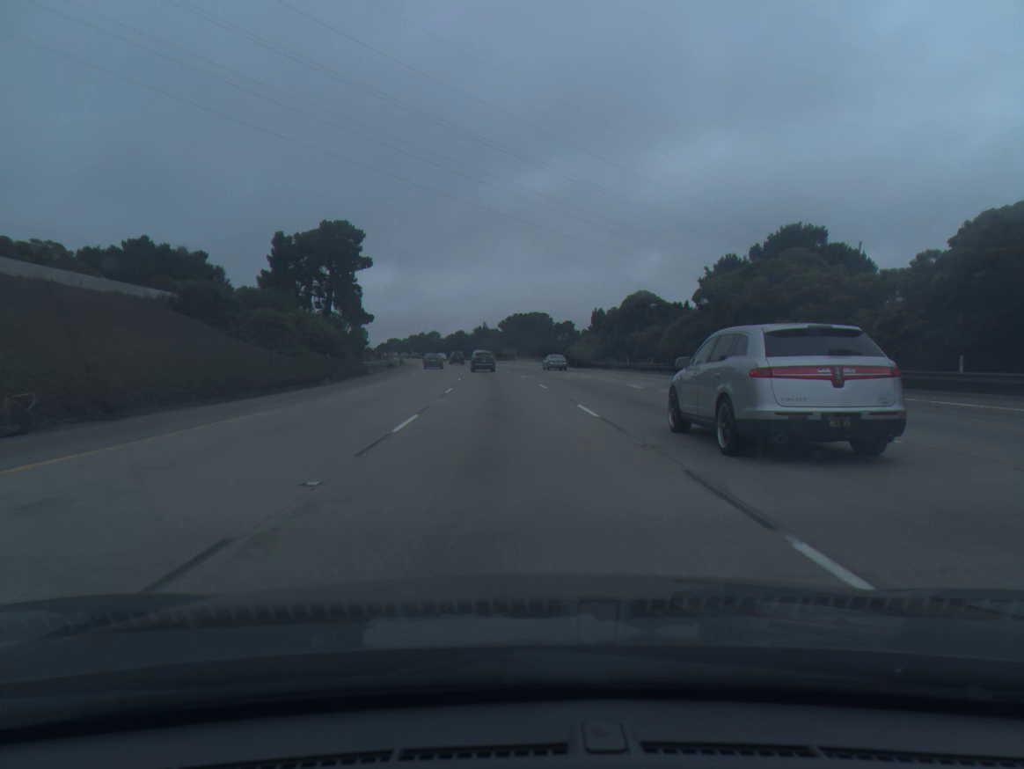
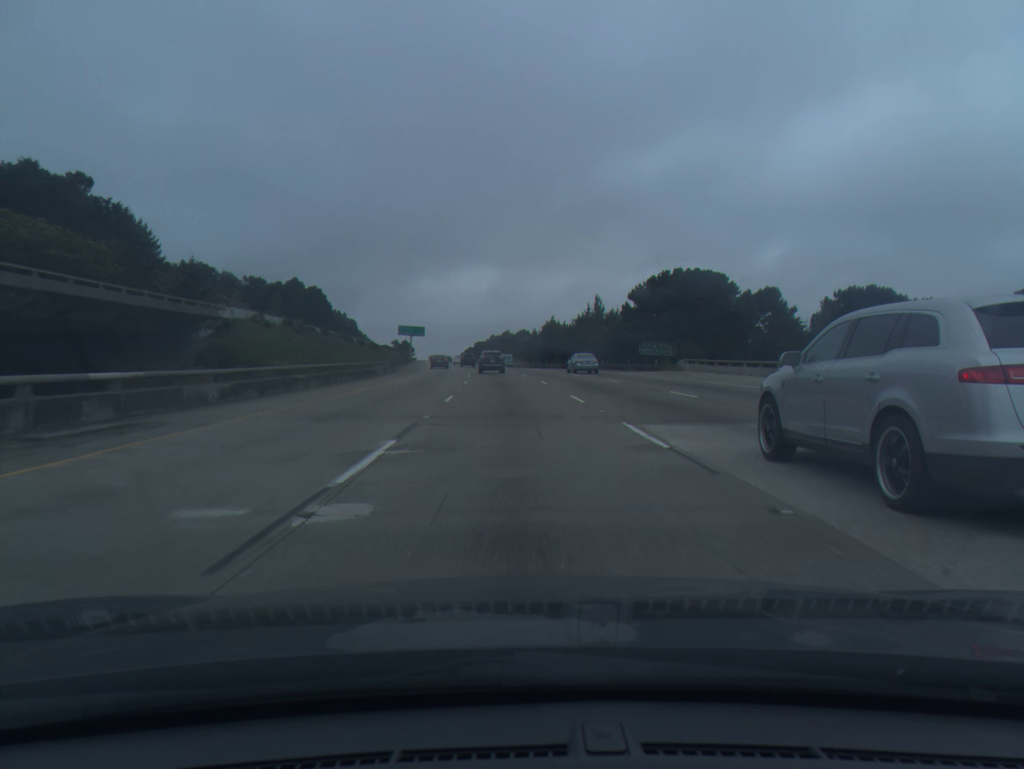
(-6.0, +93.1) m; -7°
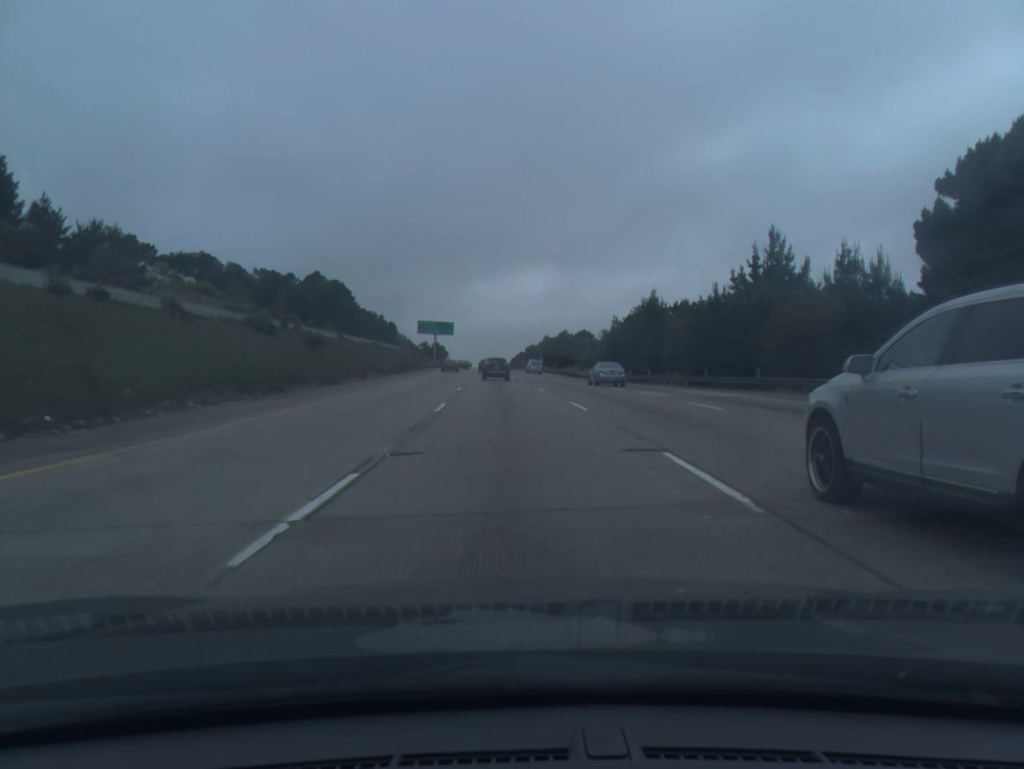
(-1.8, +55.6) m; -4°
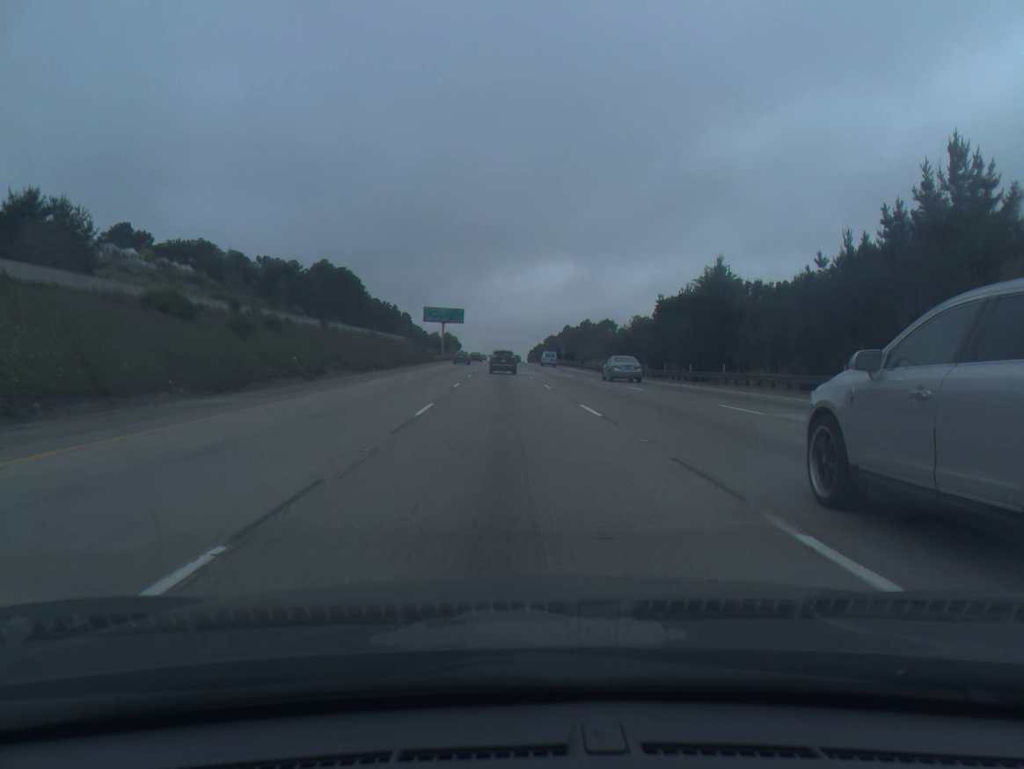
(-0.2, +18.3) m; -1°
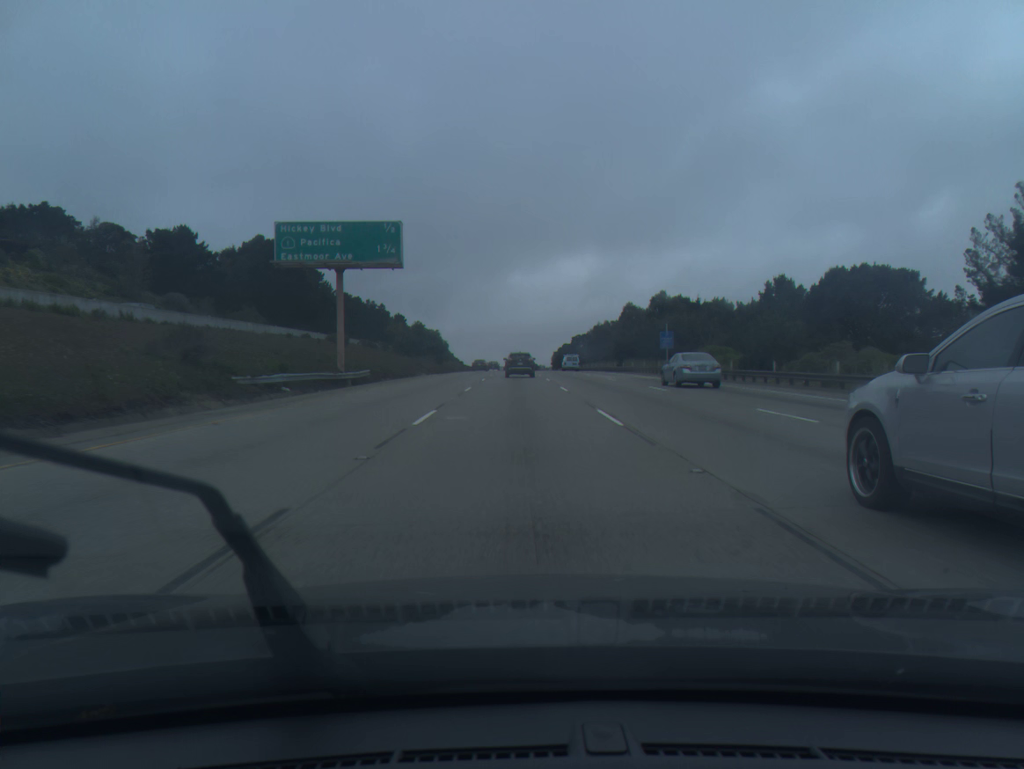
(-2.4, +89.6) m; -1°
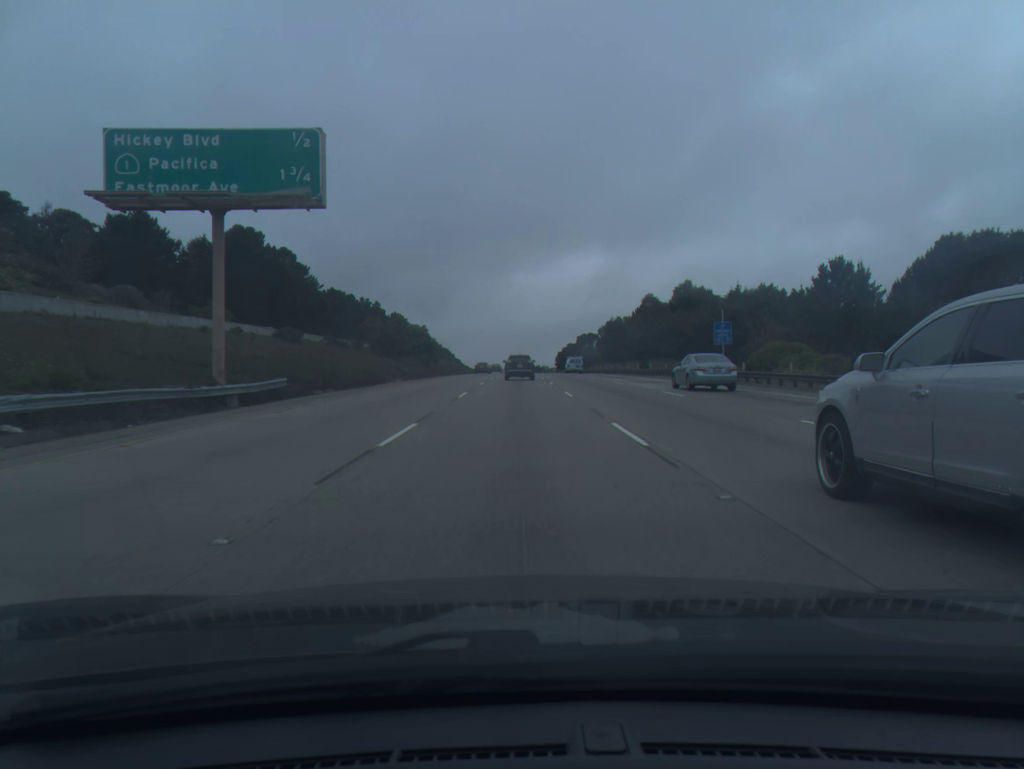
(0.0, +17.5) m; 0°
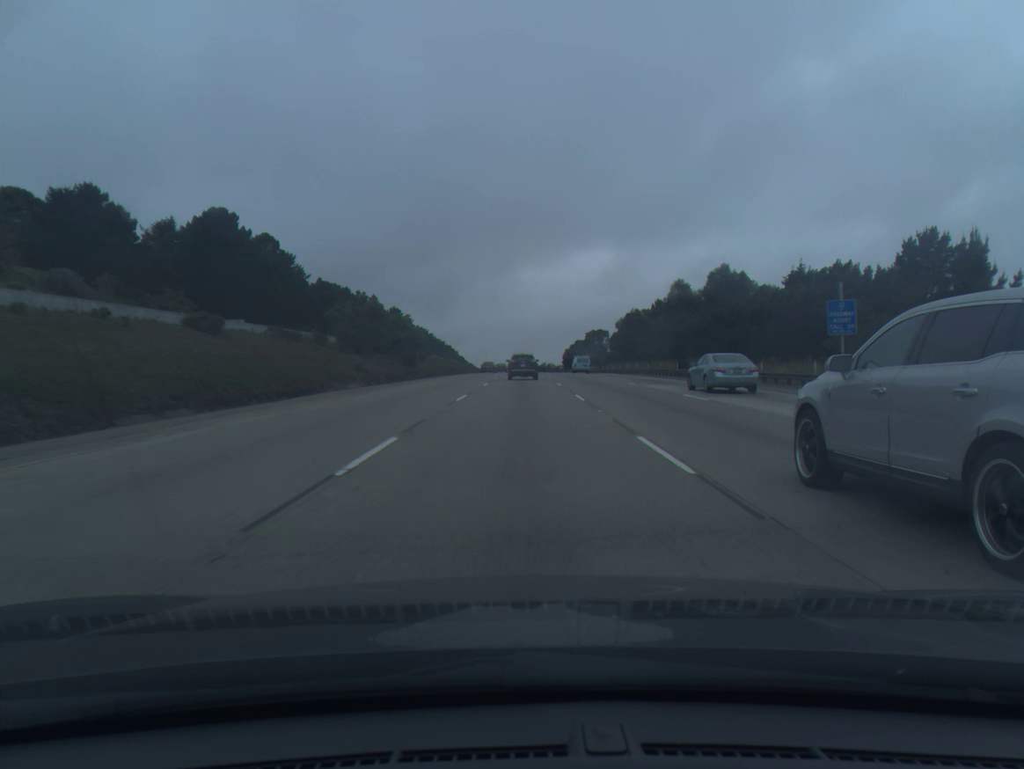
(-0.1, +17.4) m; 0°
